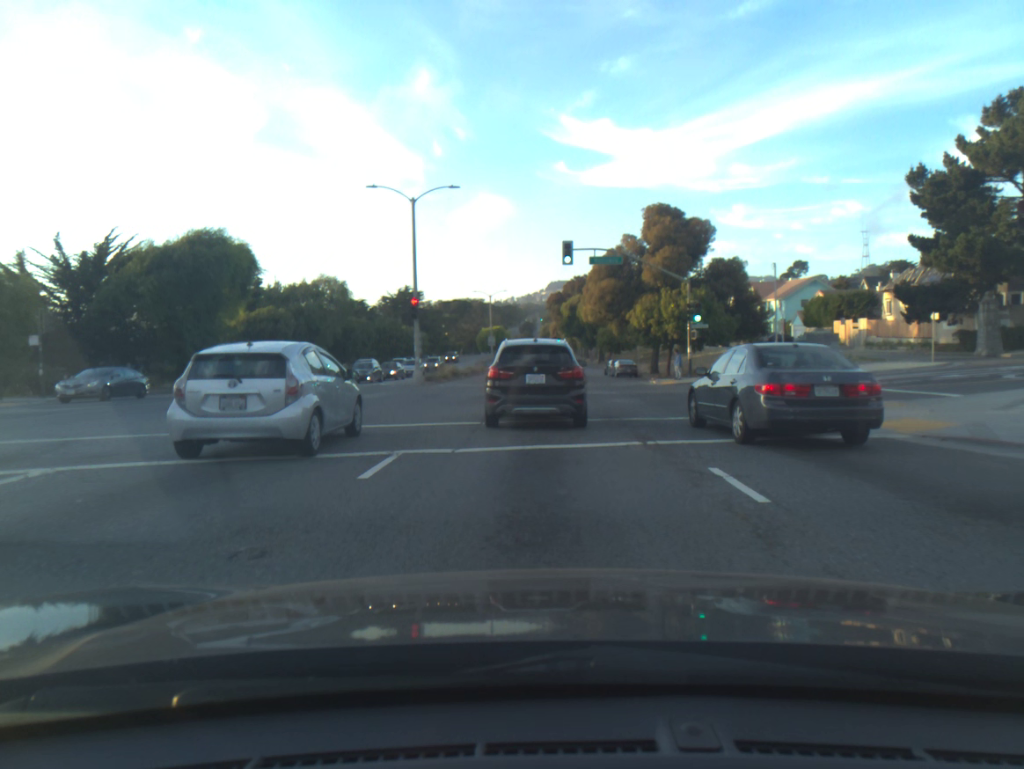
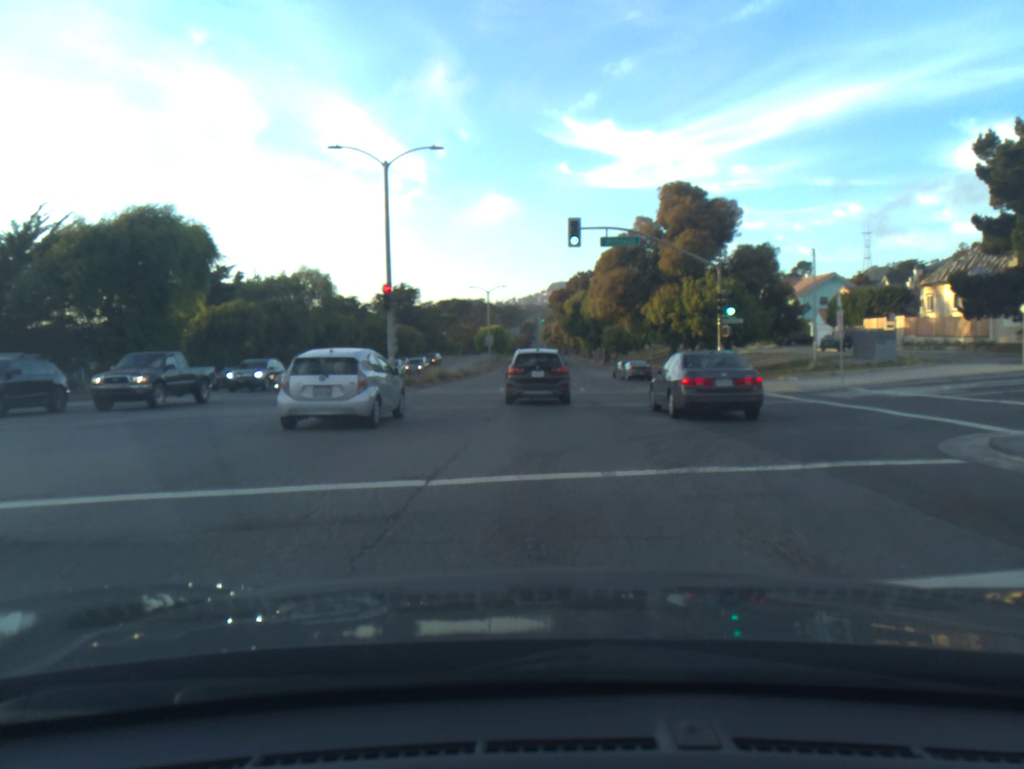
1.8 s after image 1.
(0.0, +7.1) m; -1°
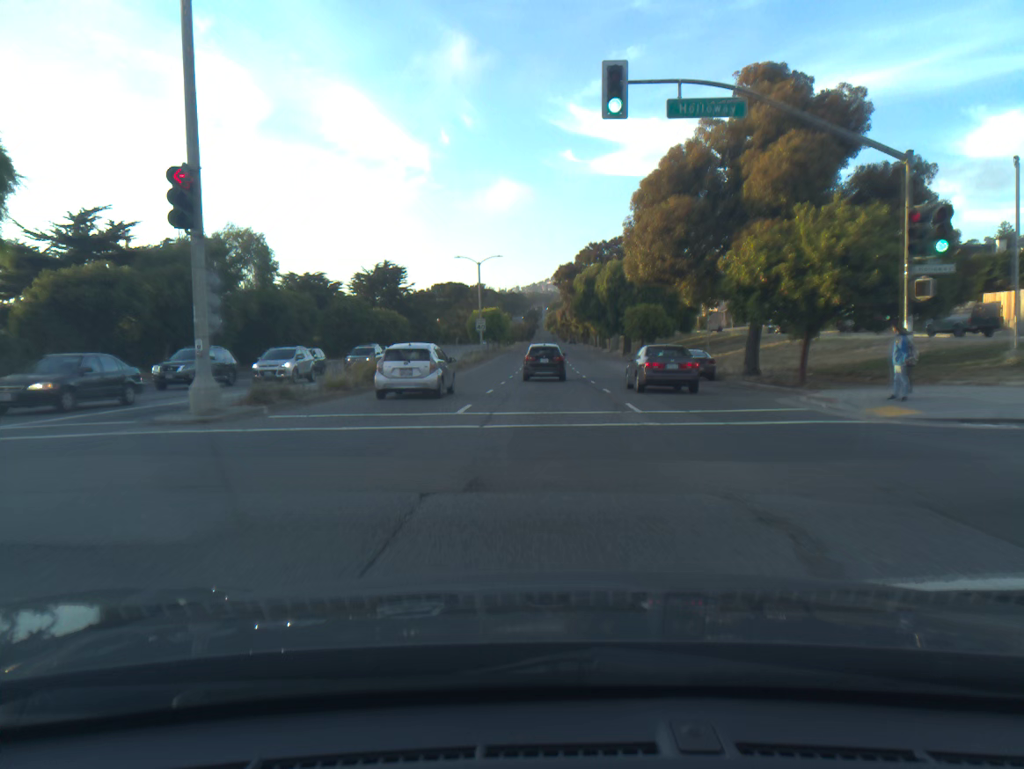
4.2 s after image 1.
(0.0, +17.9) m; 0°
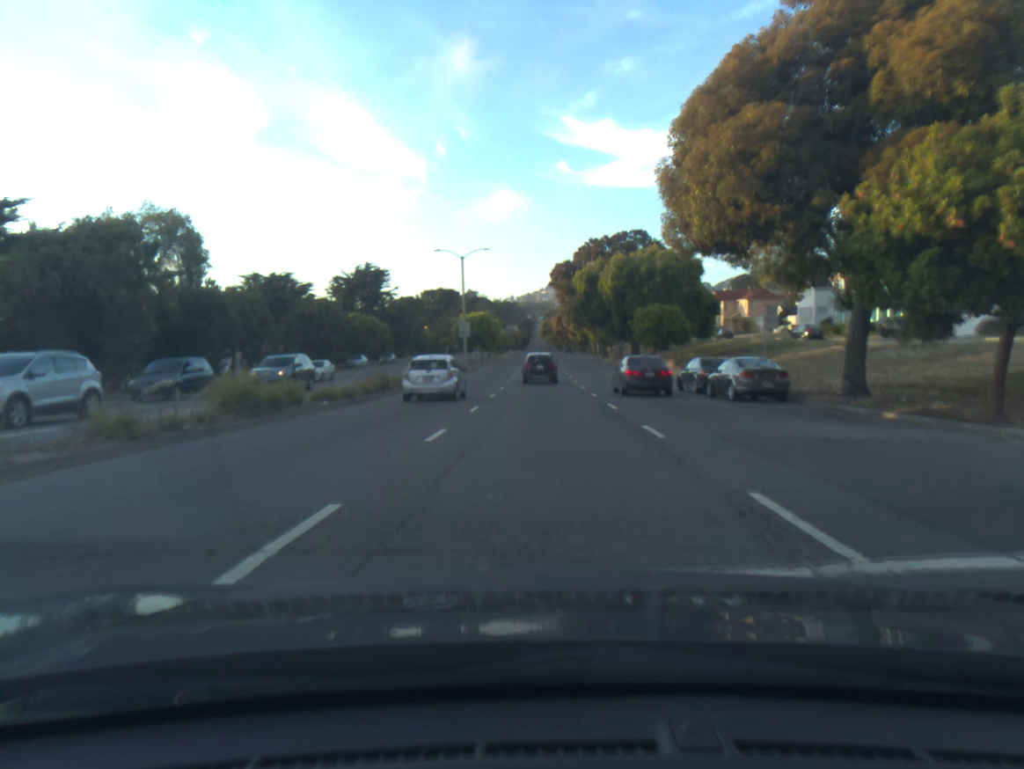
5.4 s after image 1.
(+0.1, +11.3) m; +1°
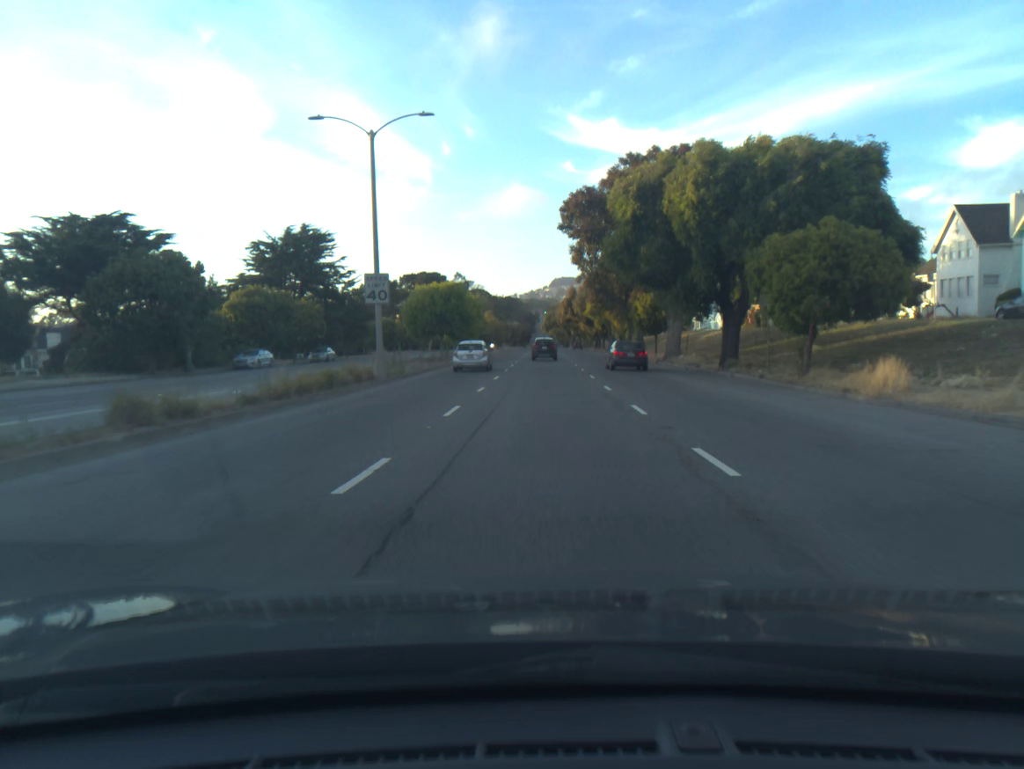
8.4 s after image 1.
(-0.2, +34.2) m; -1°
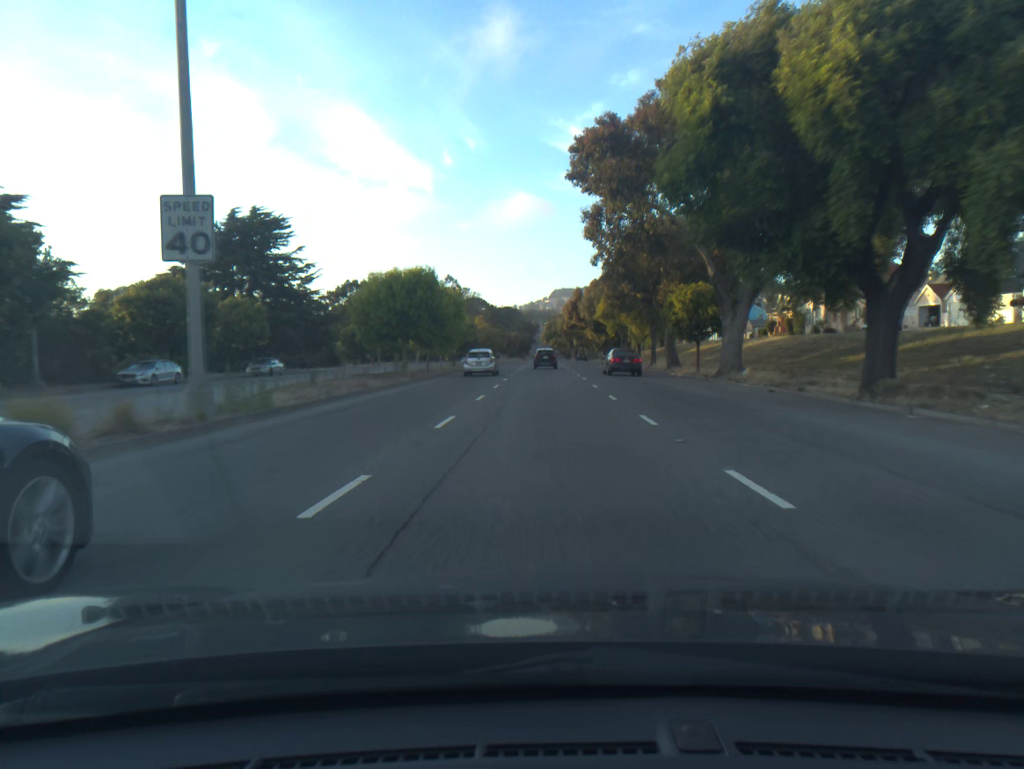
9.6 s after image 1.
(0.0, +15.6) m; 0°
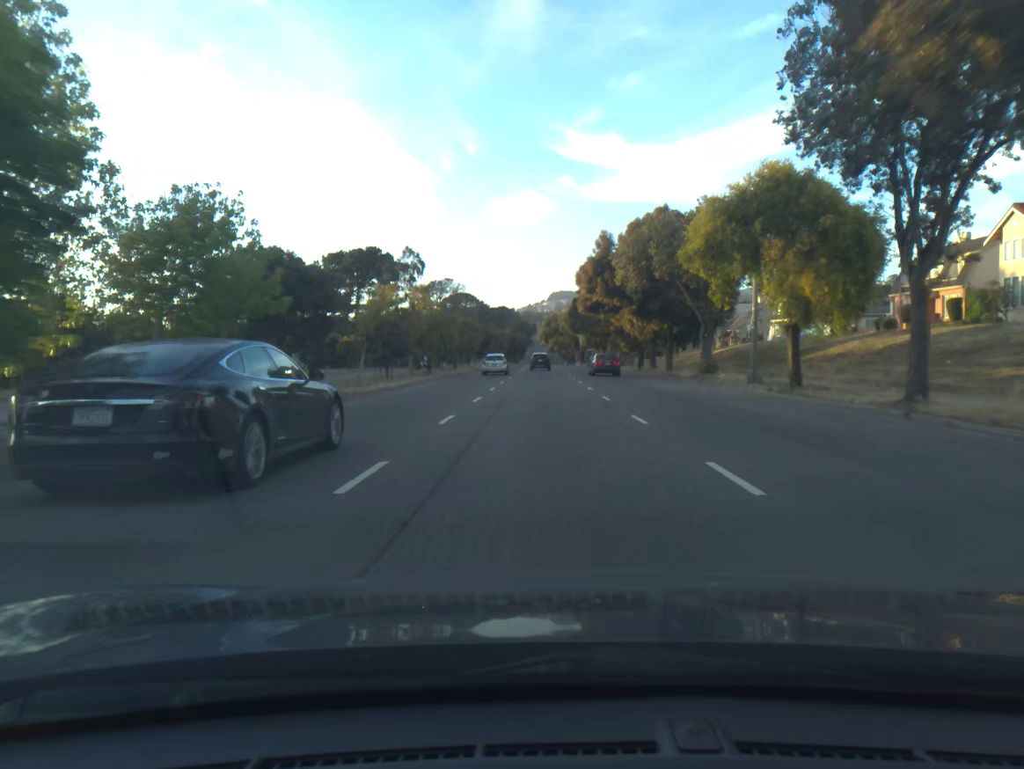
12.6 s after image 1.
(+0.1, +42.8) m; 0°
